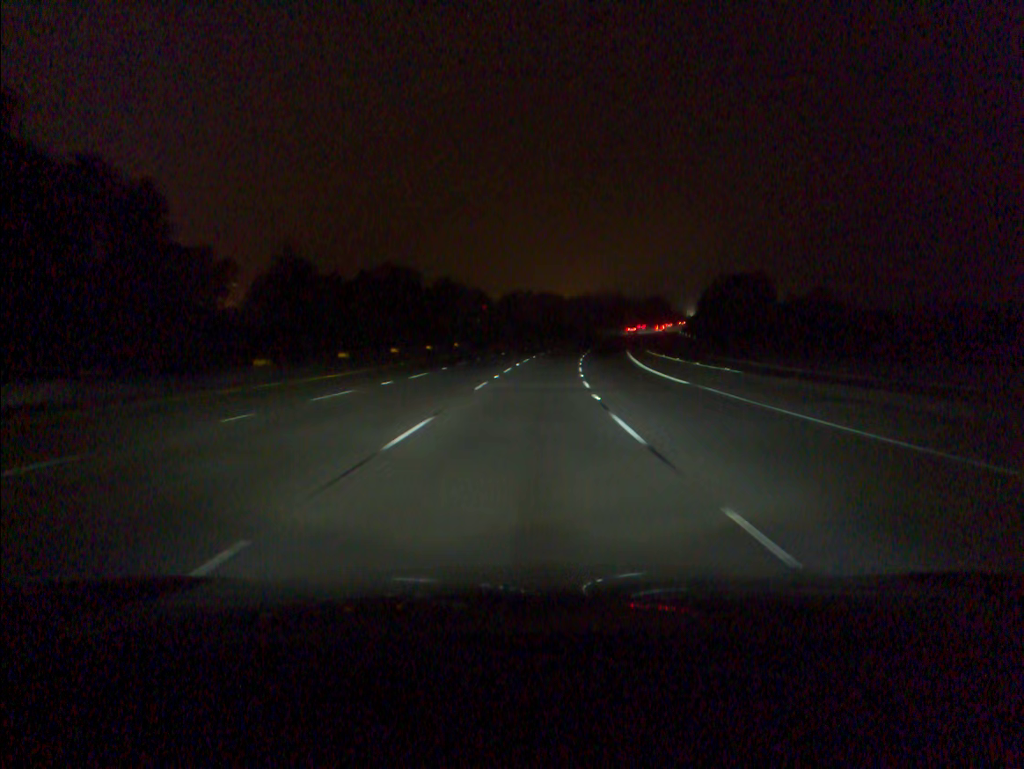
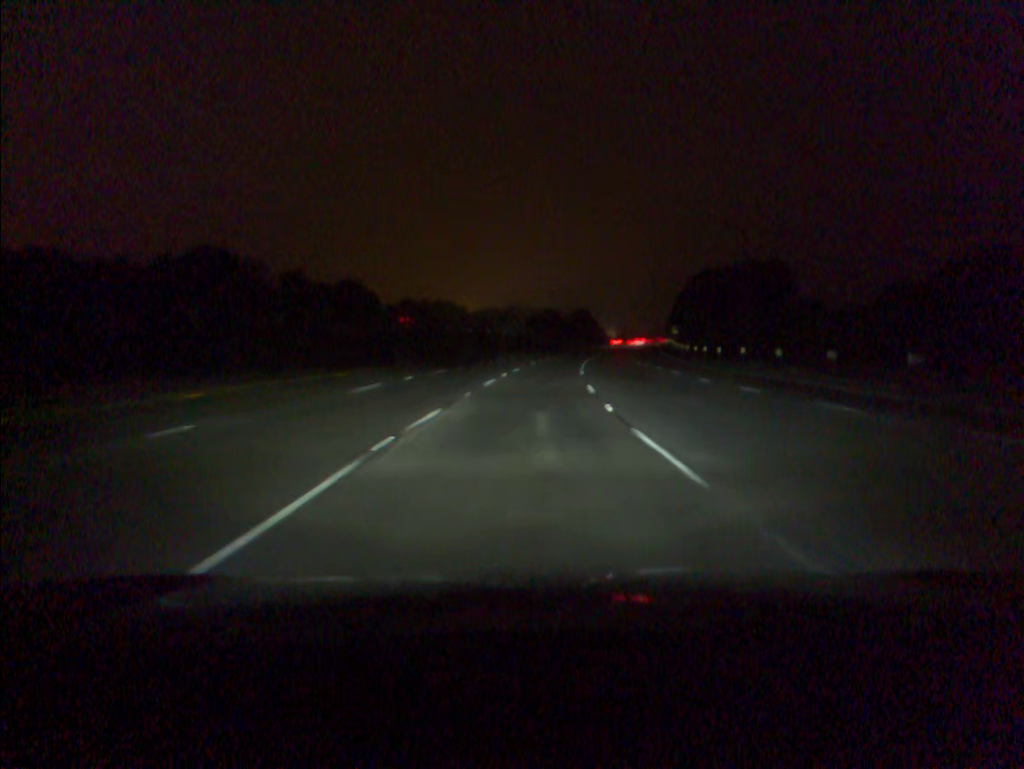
(+4.2, +74.6) m; +7°
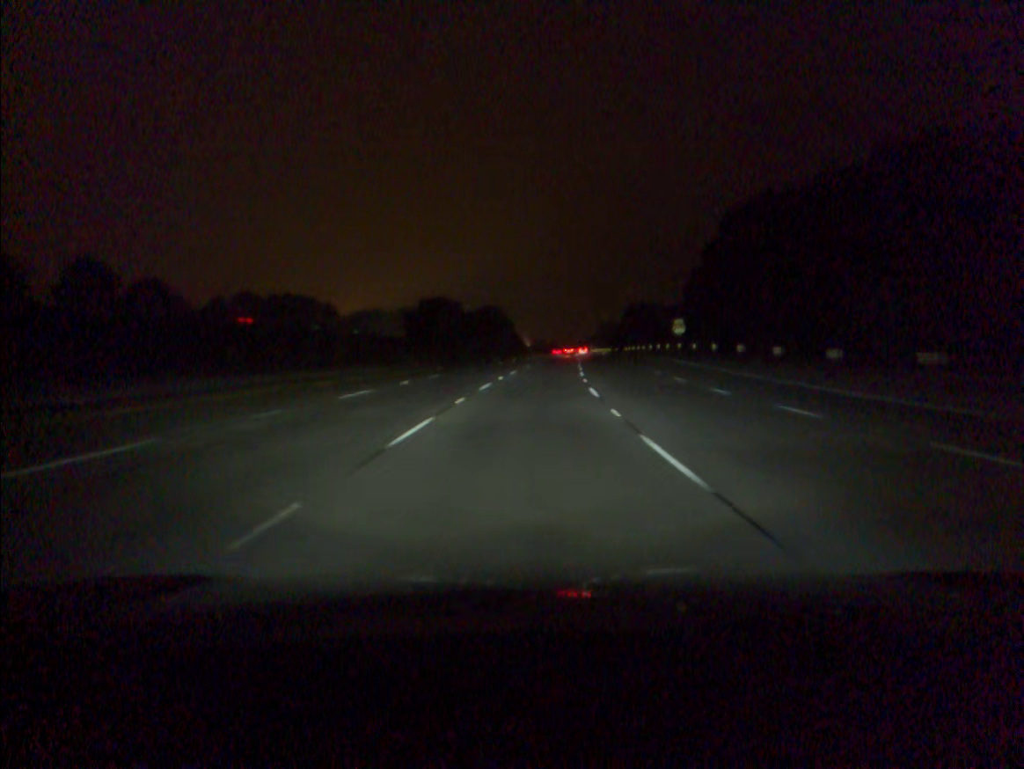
(+4.5, +74.1) m; +7°
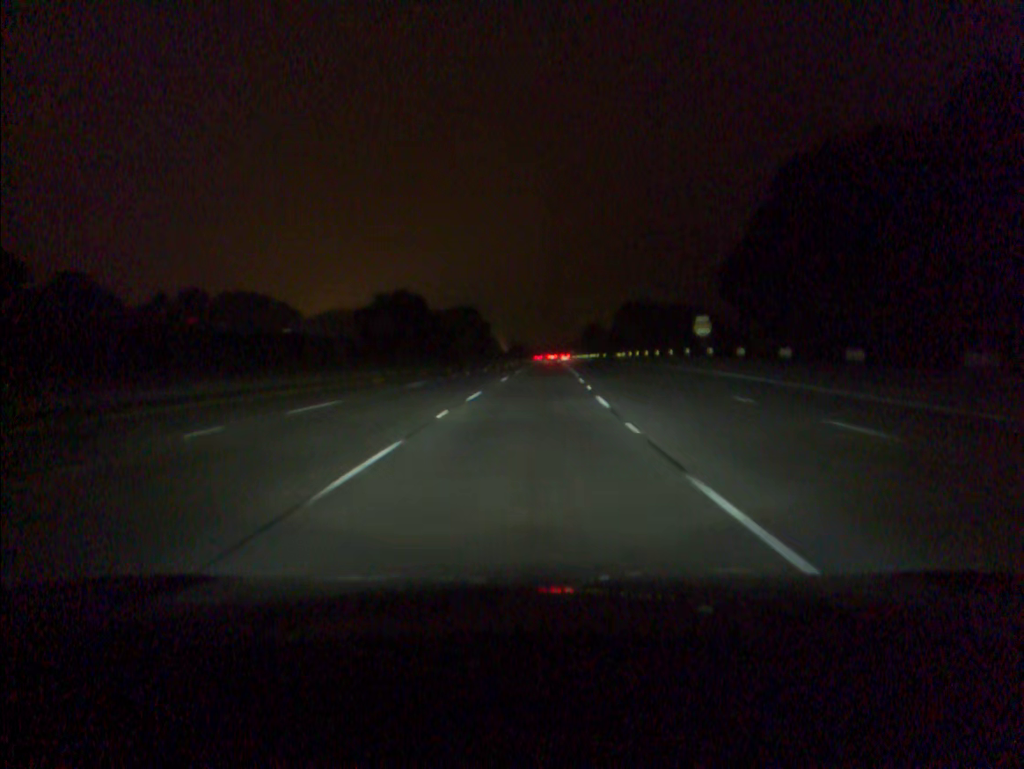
(+0.3, +18.5) m; +2°
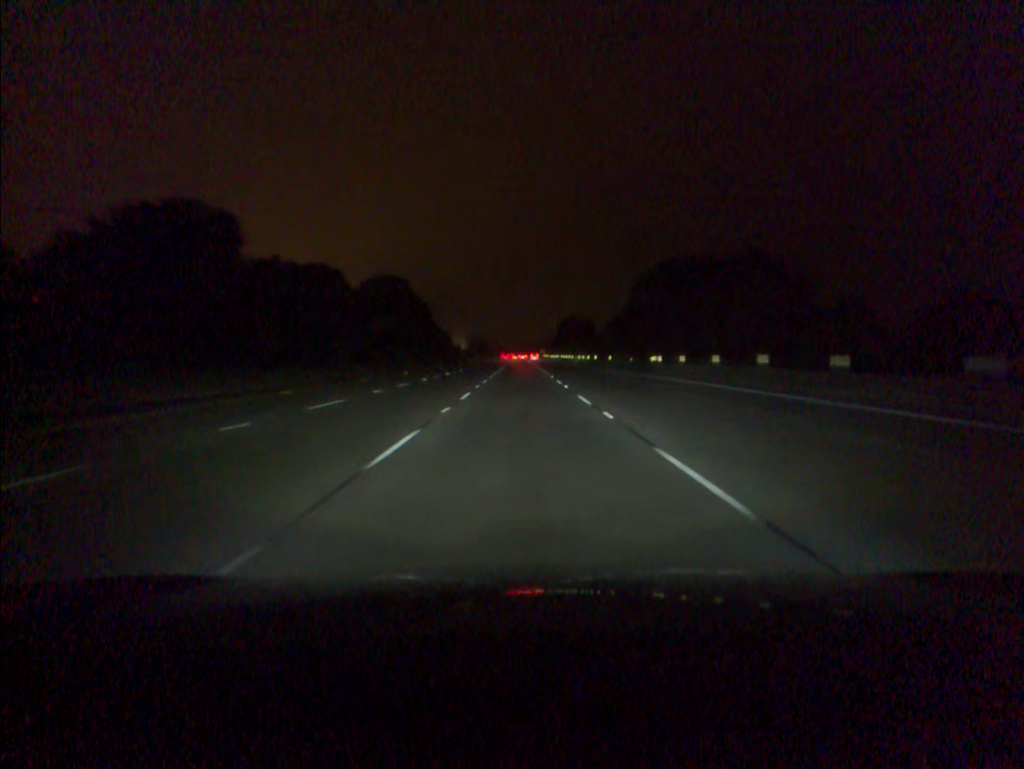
(+1.5, +55.9) m; +3°
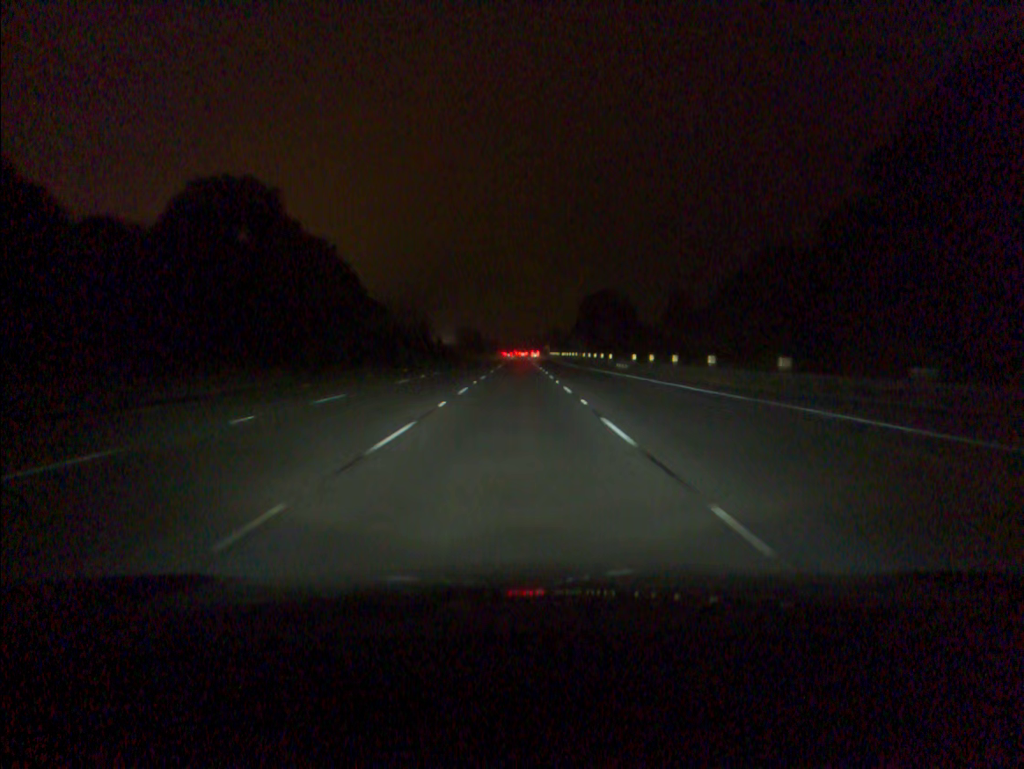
(+0.1, +56.9) m; 0°
